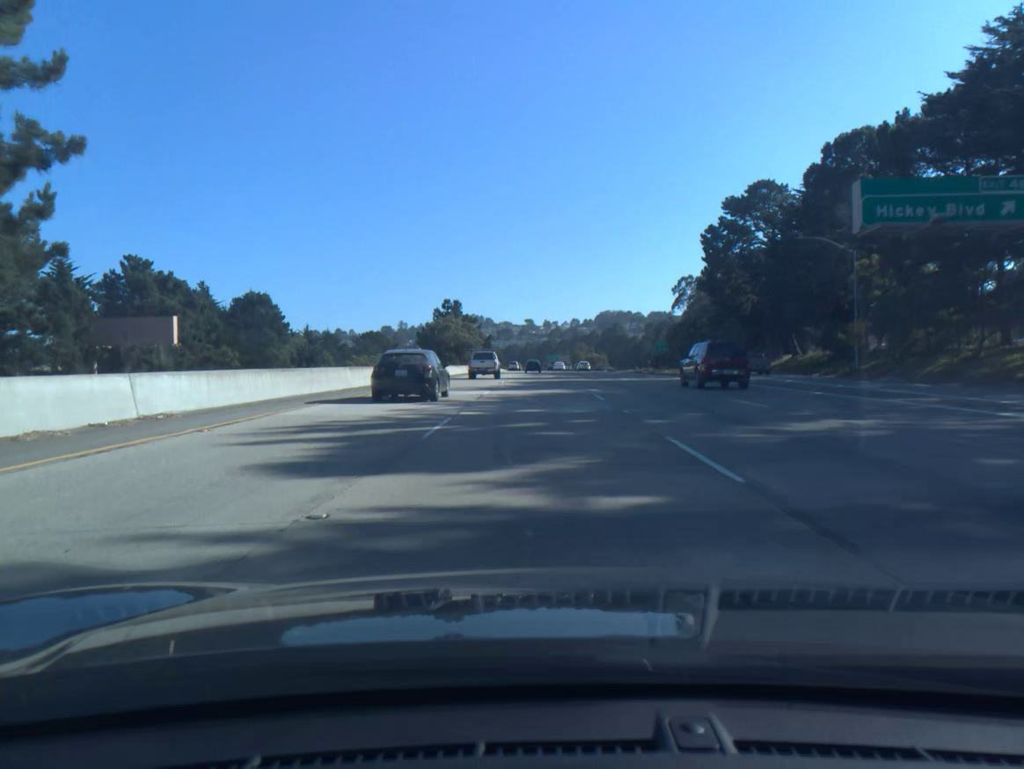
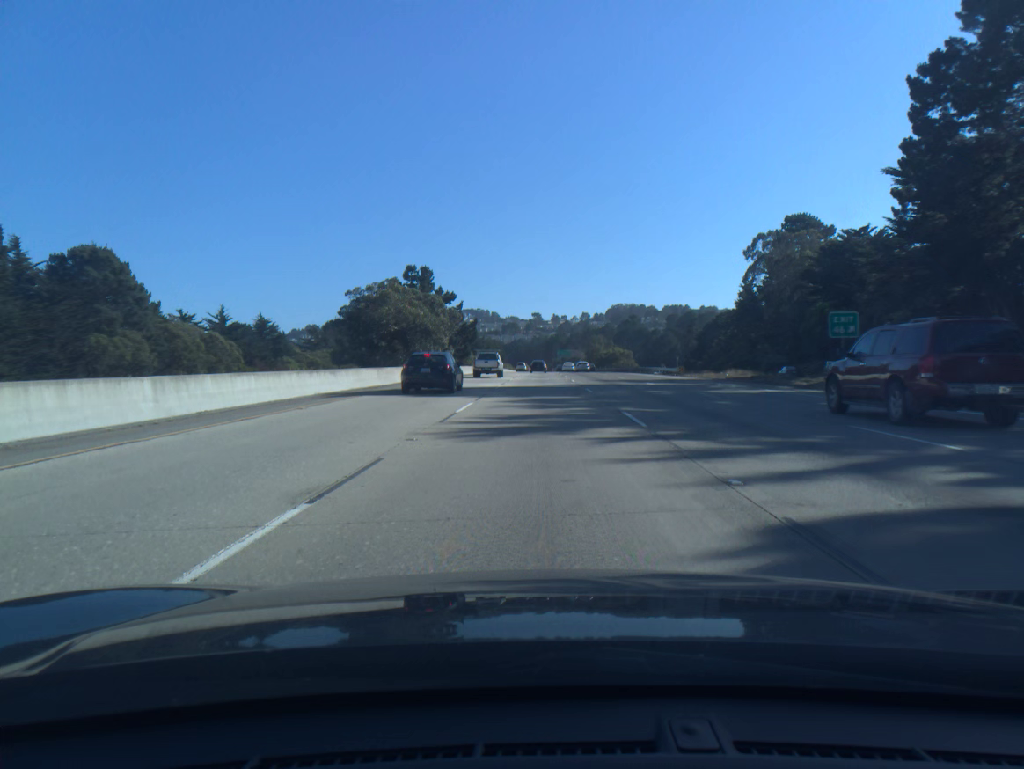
(-0.1, +52.7) m; -1°
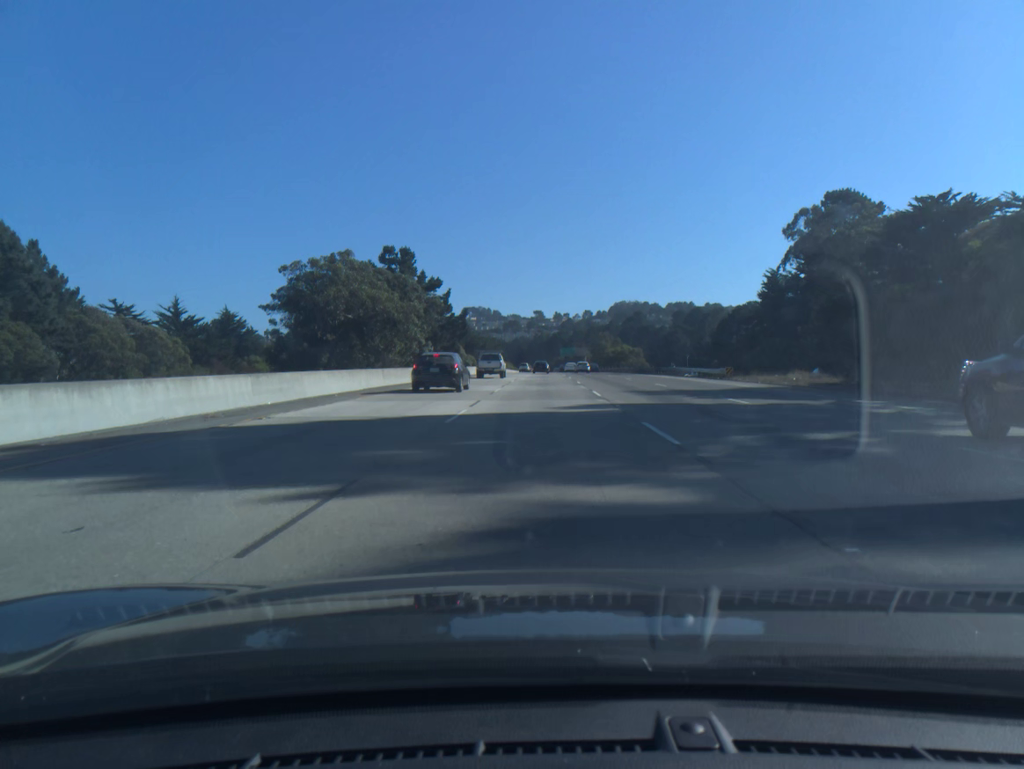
(0.0, +17.6) m; 0°
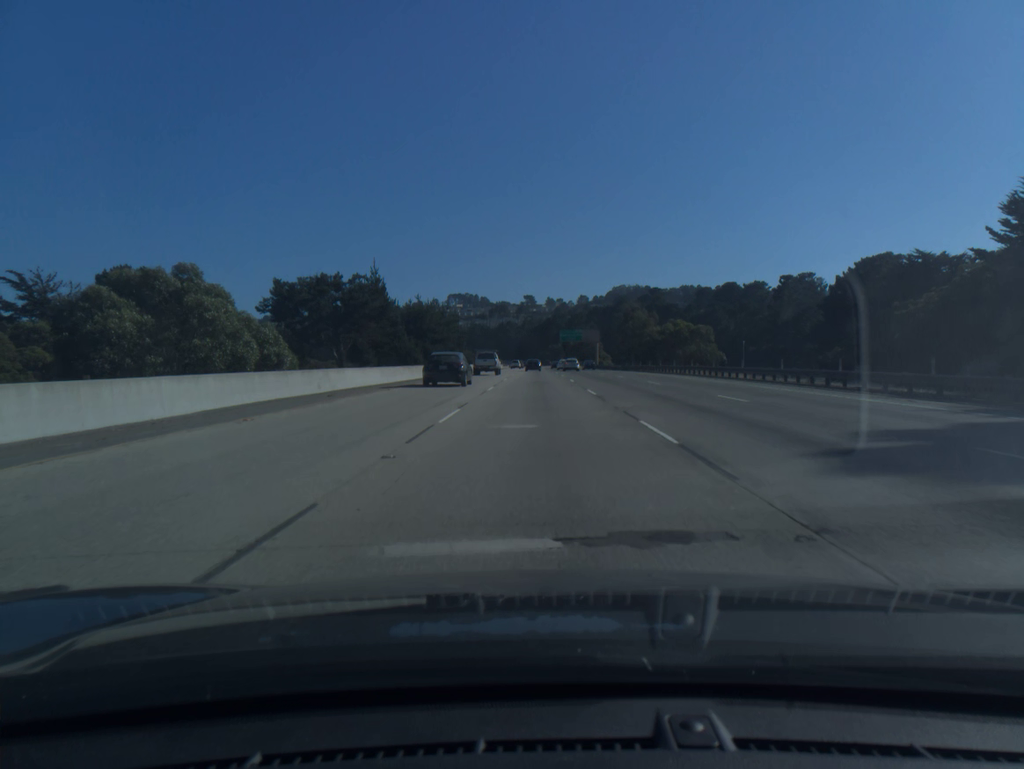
(+0.3, +88.2) m; +1°
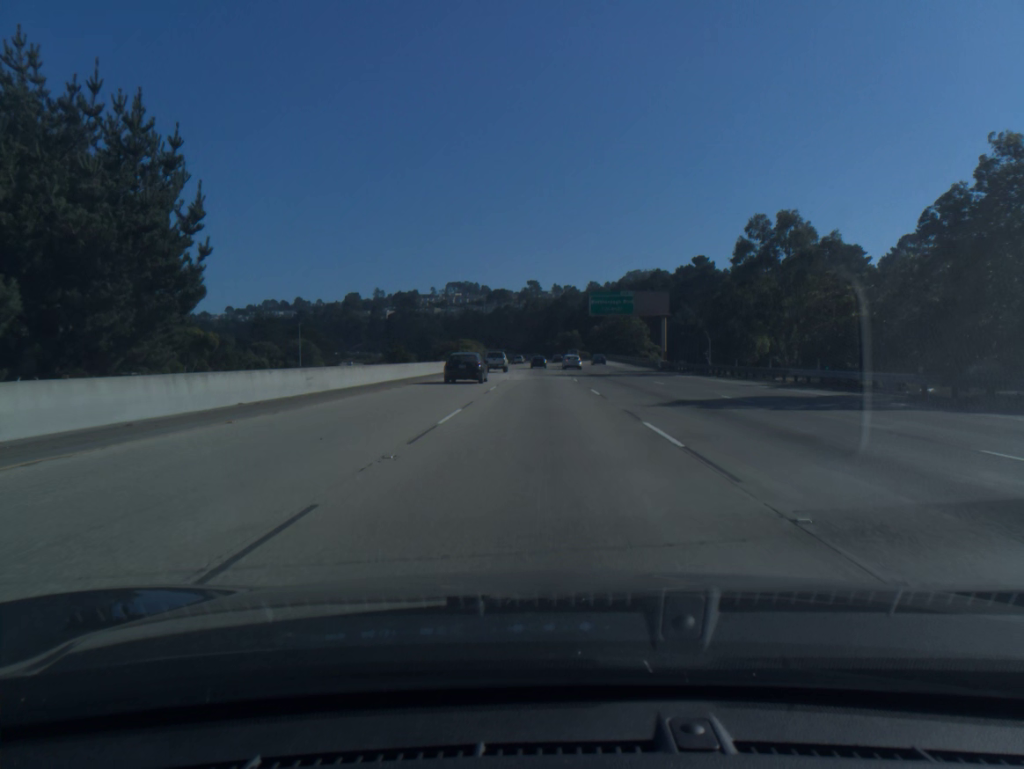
(-0.4, +88.2) m; 0°
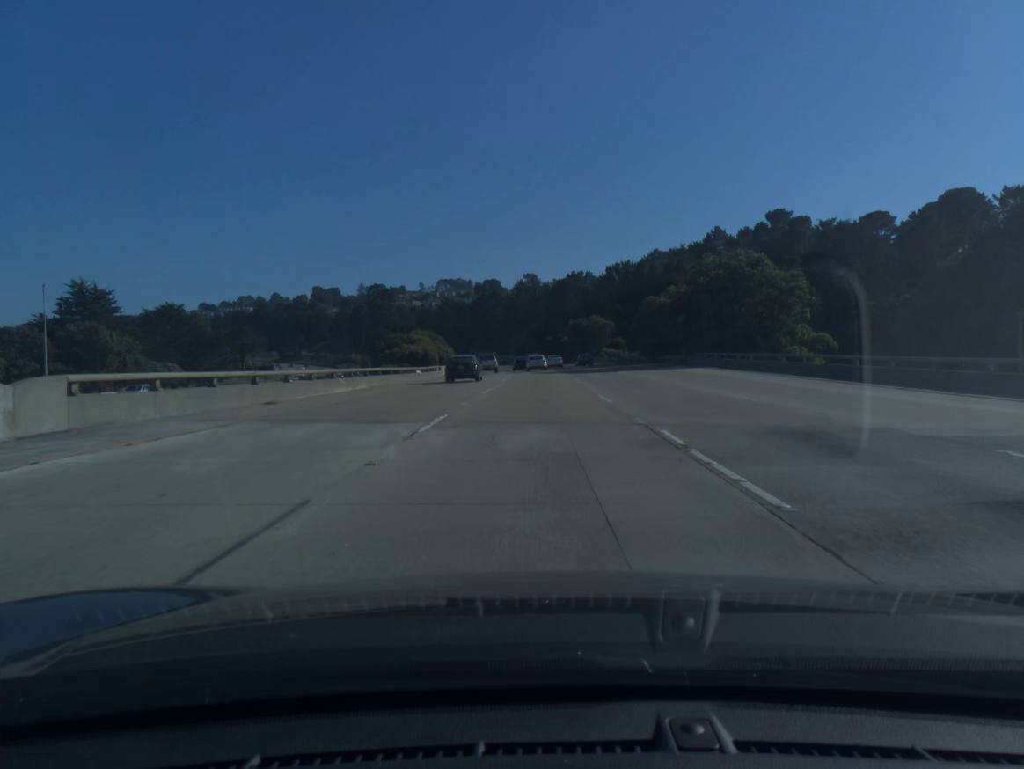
(0.0, +88.0) m; 0°
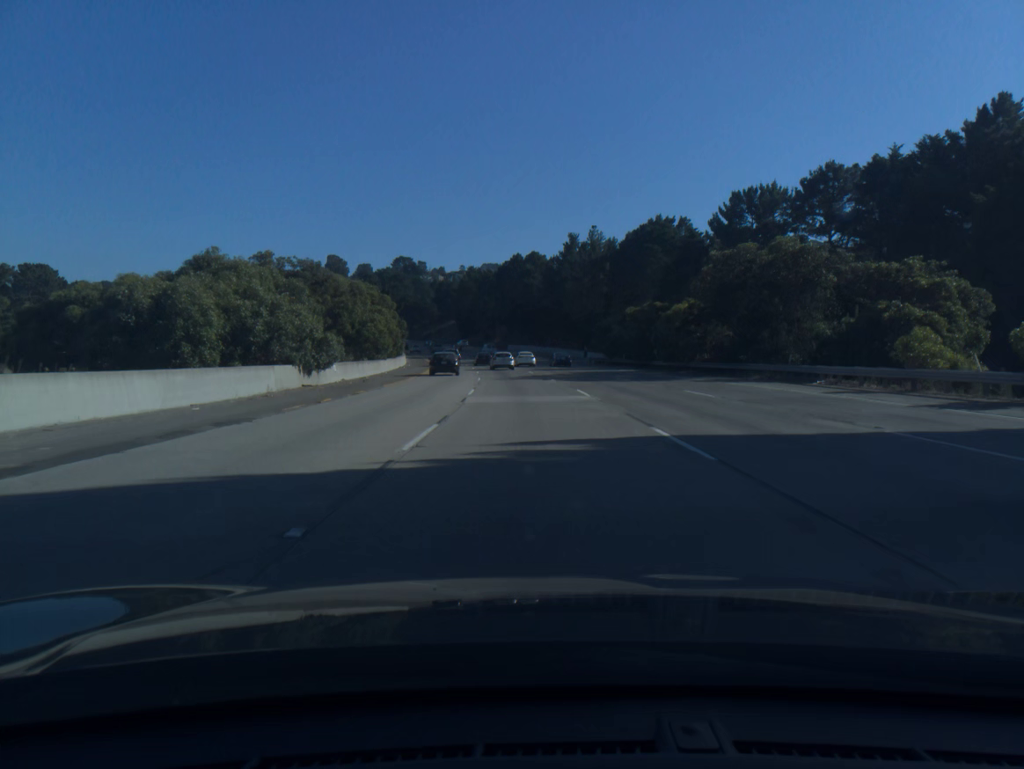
(-1.7, +87.2) m; -3°
